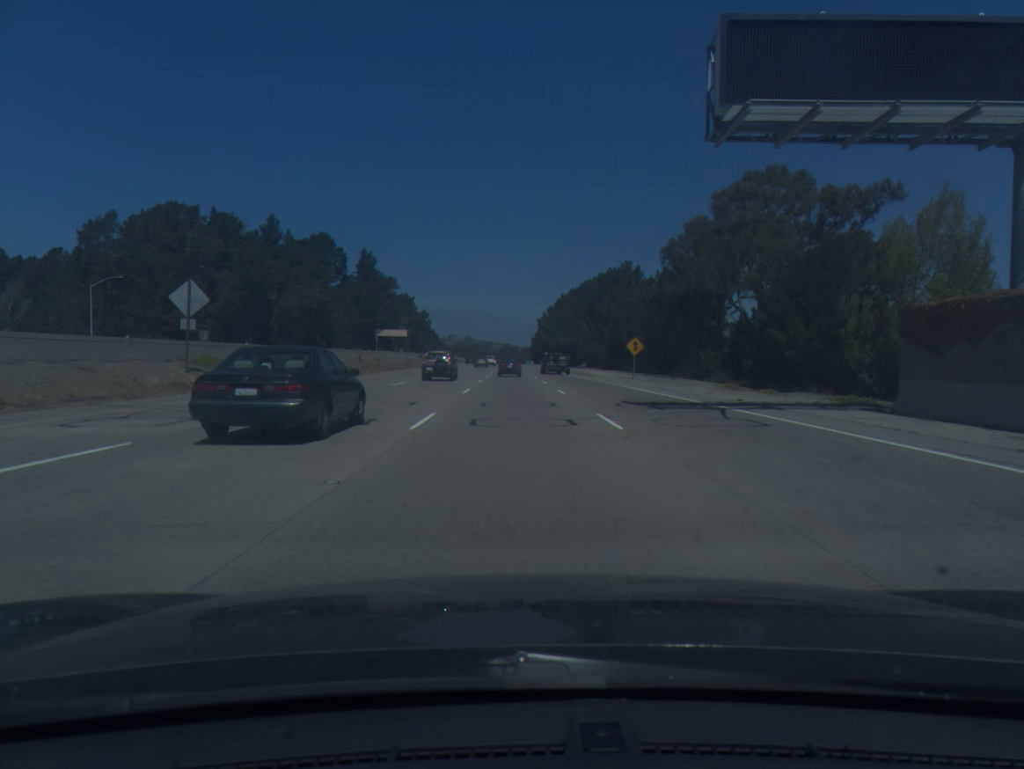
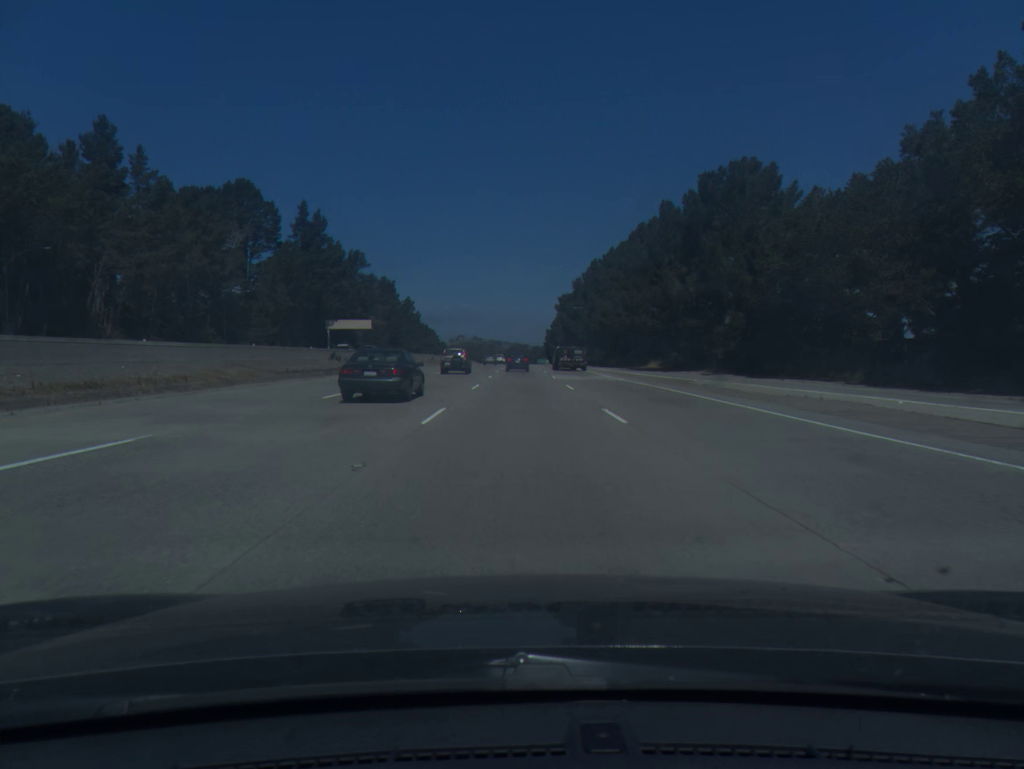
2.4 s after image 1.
(-0.8, +72.8) m; -1°
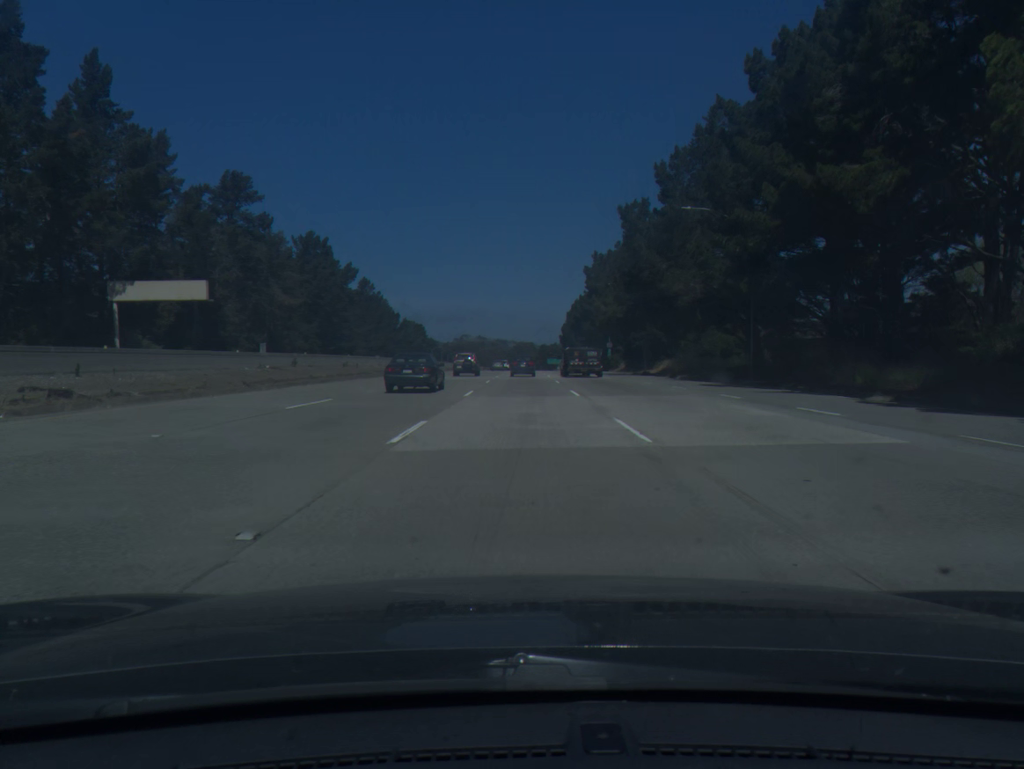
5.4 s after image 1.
(+0.1, +90.7) m; -1°
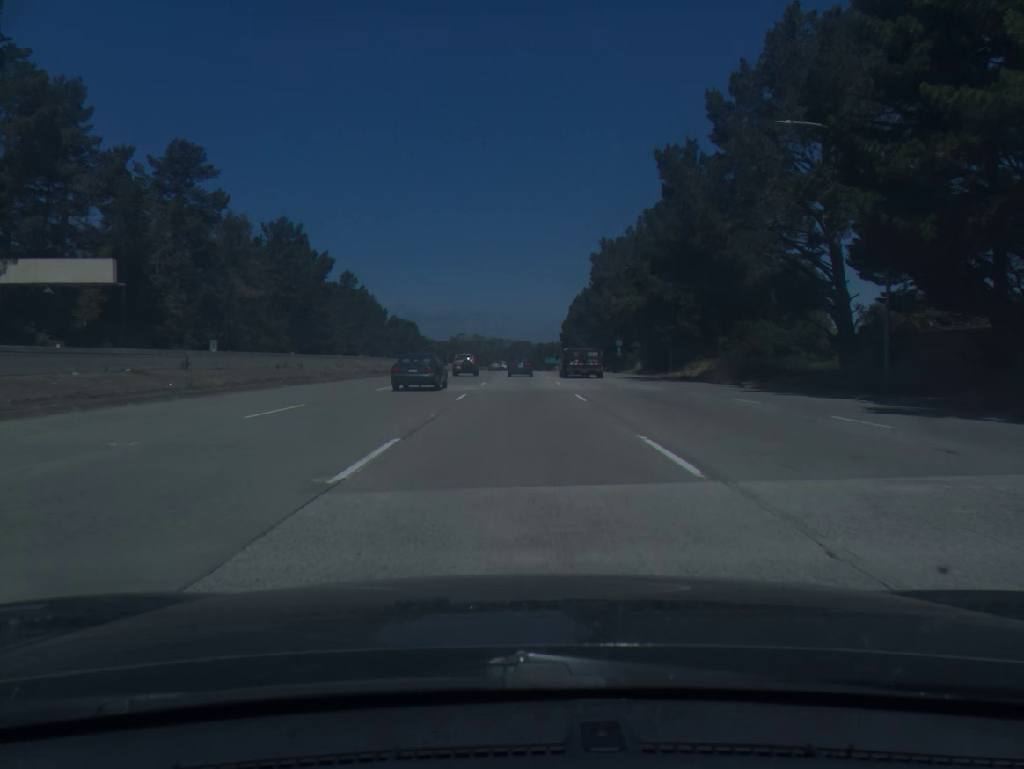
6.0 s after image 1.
(0.0, +17.7) m; 0°
